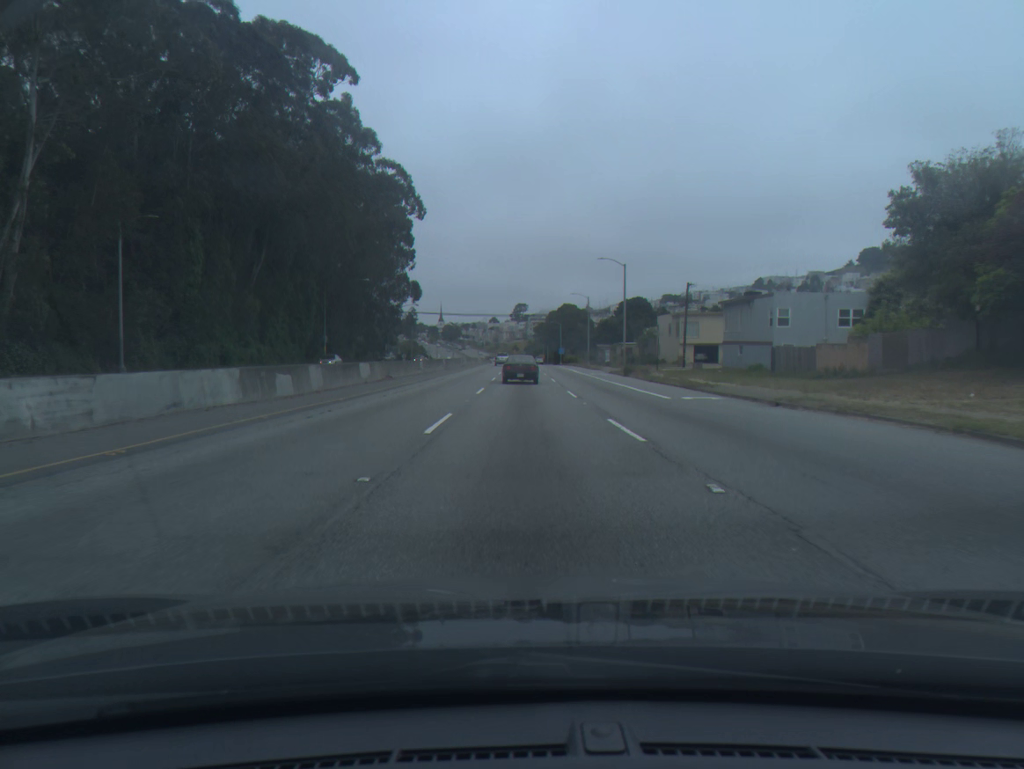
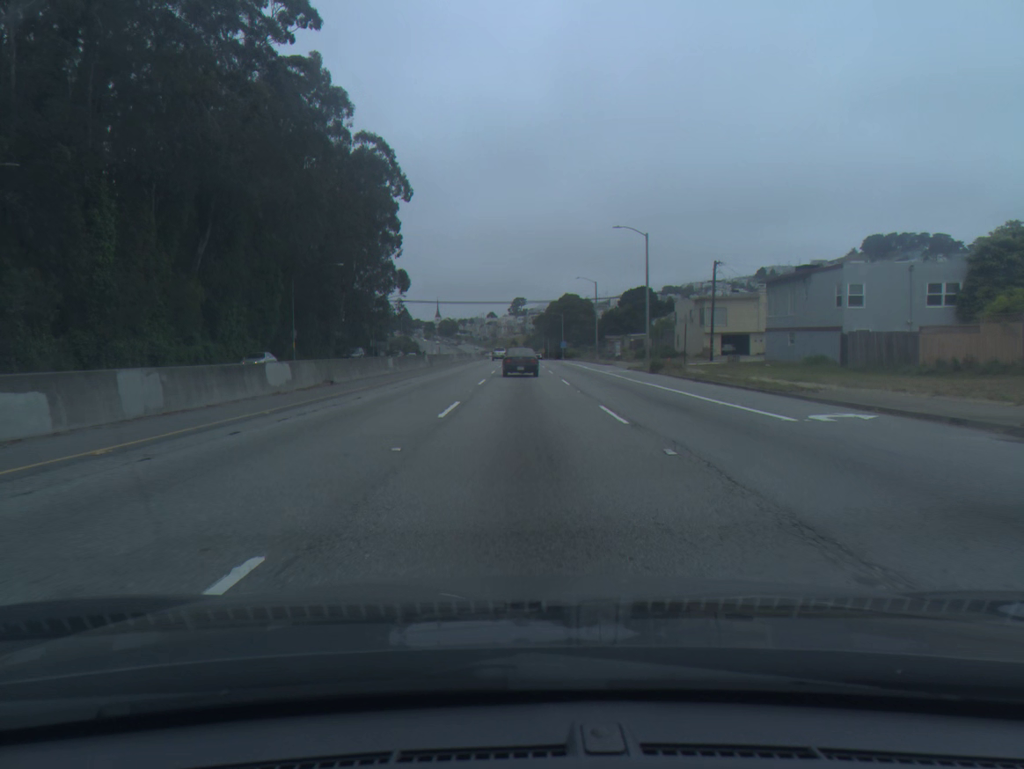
(0.0, +12.6) m; 0°
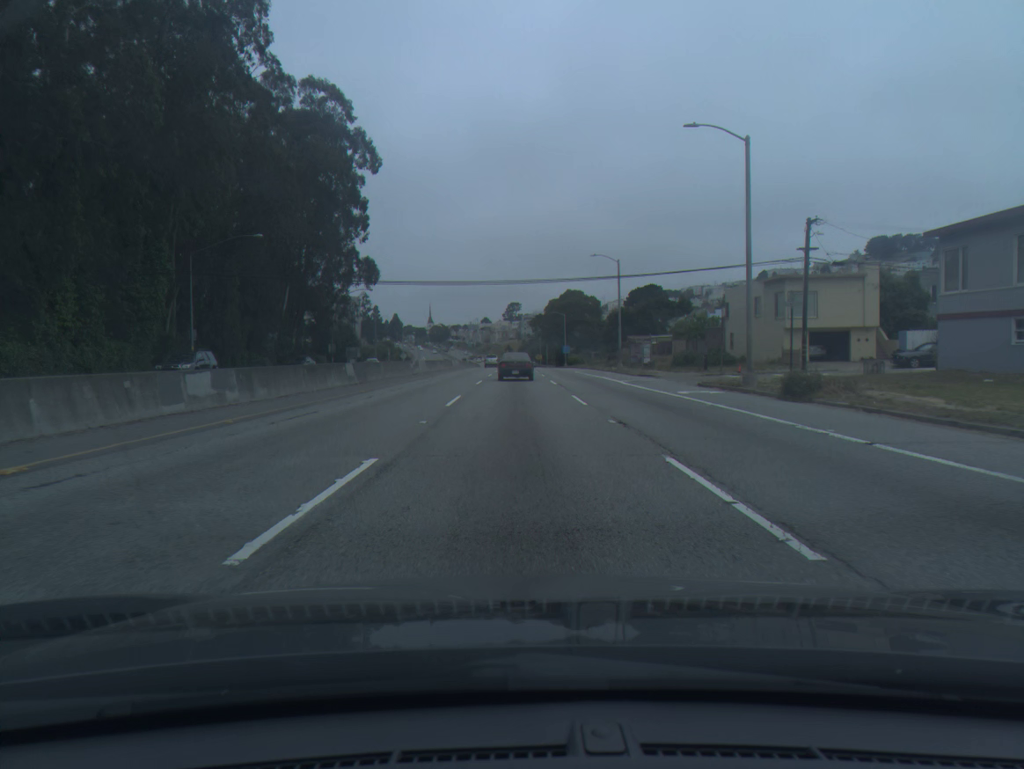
(+0.1, +25.1) m; 0°
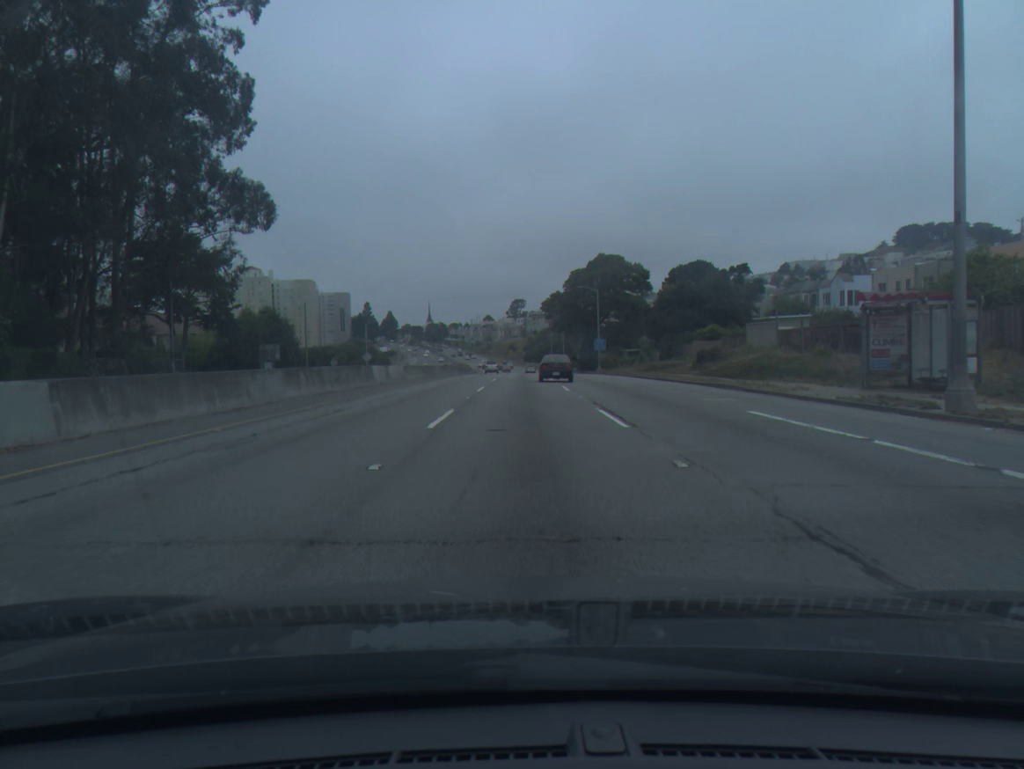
(-0.3, +49.9) m; 0°
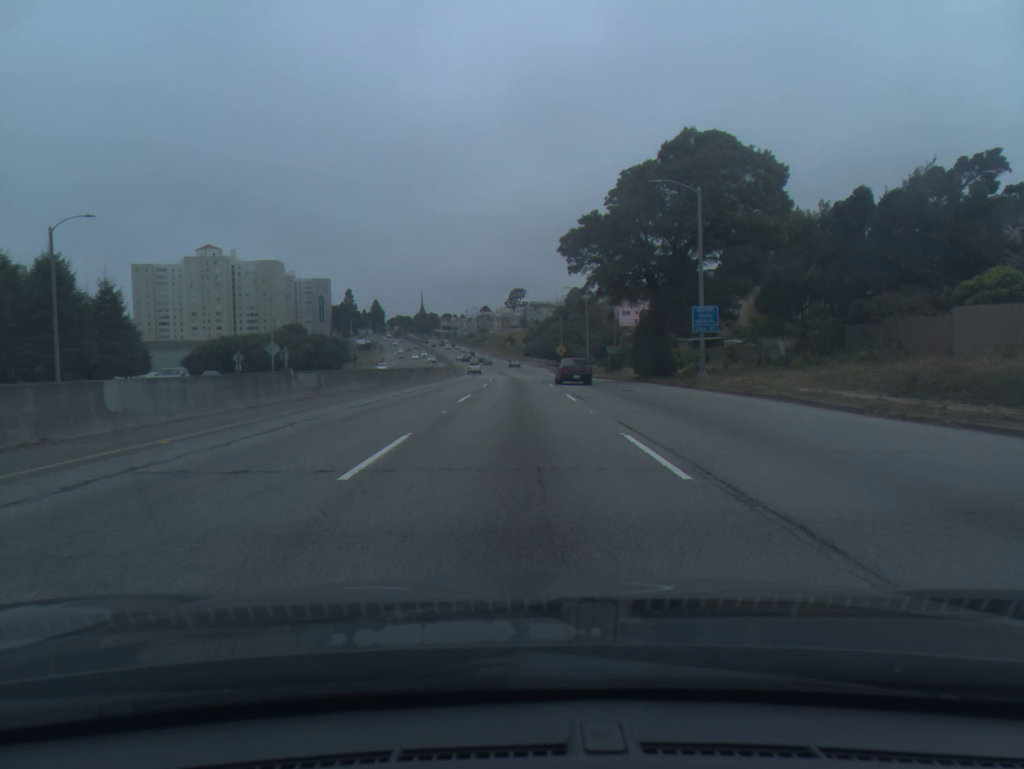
(+0.1, +49.9) m; 0°
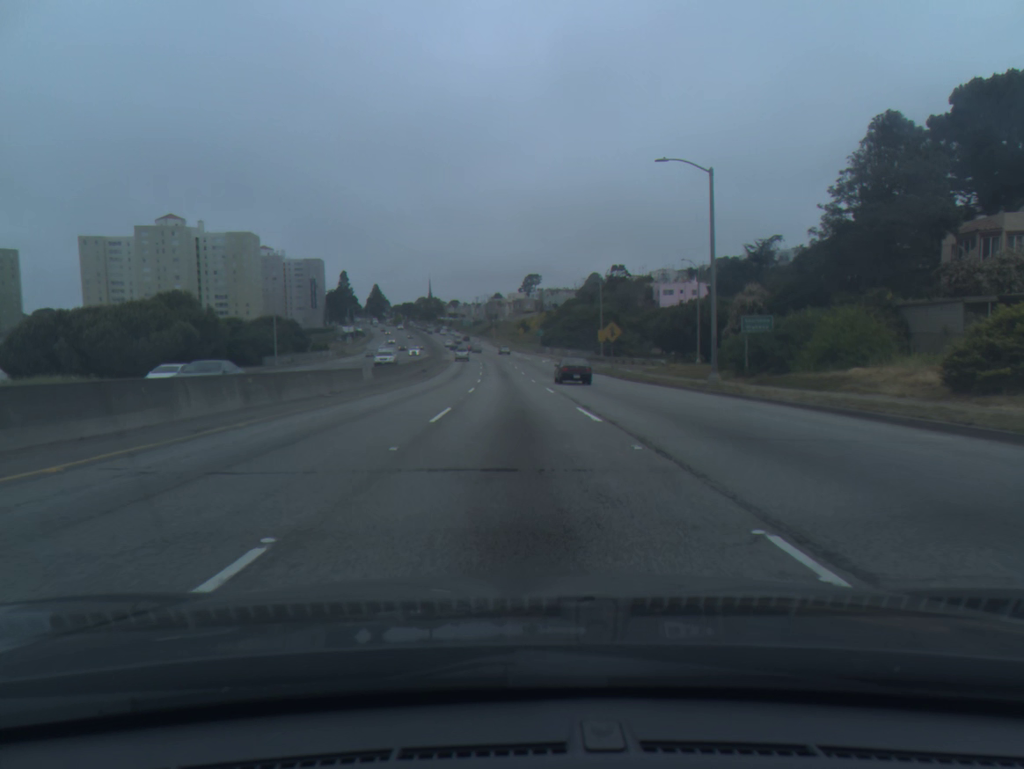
(-0.3, +51.1) m; -1°
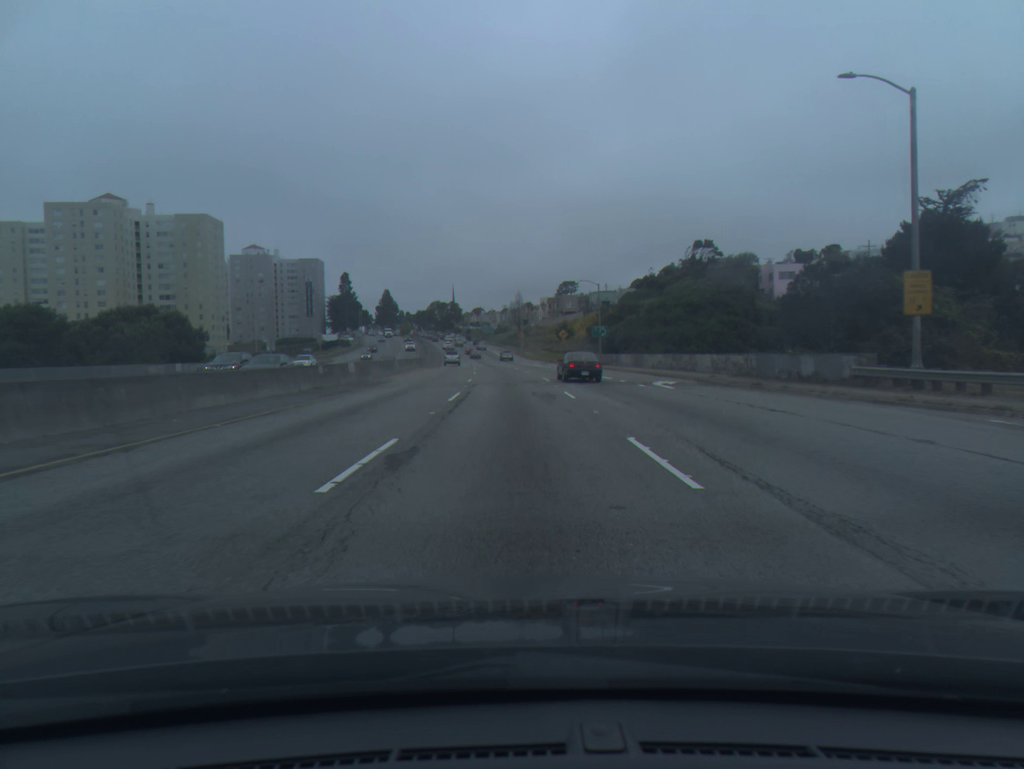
(-1.5, +67.5) m; -2°
